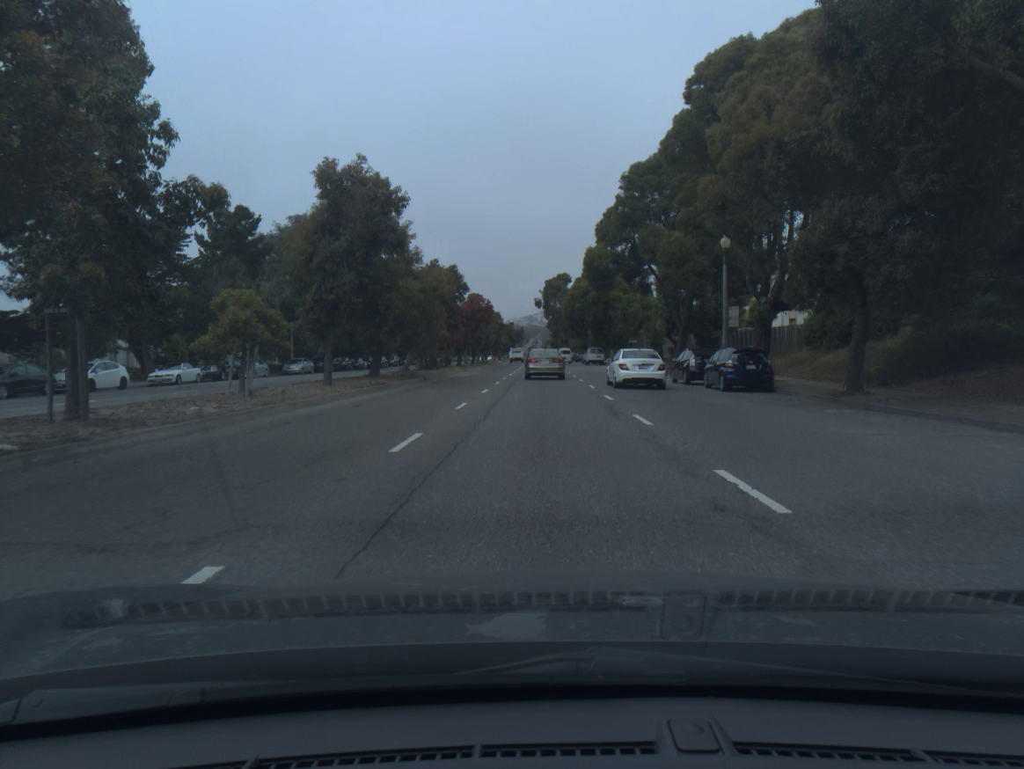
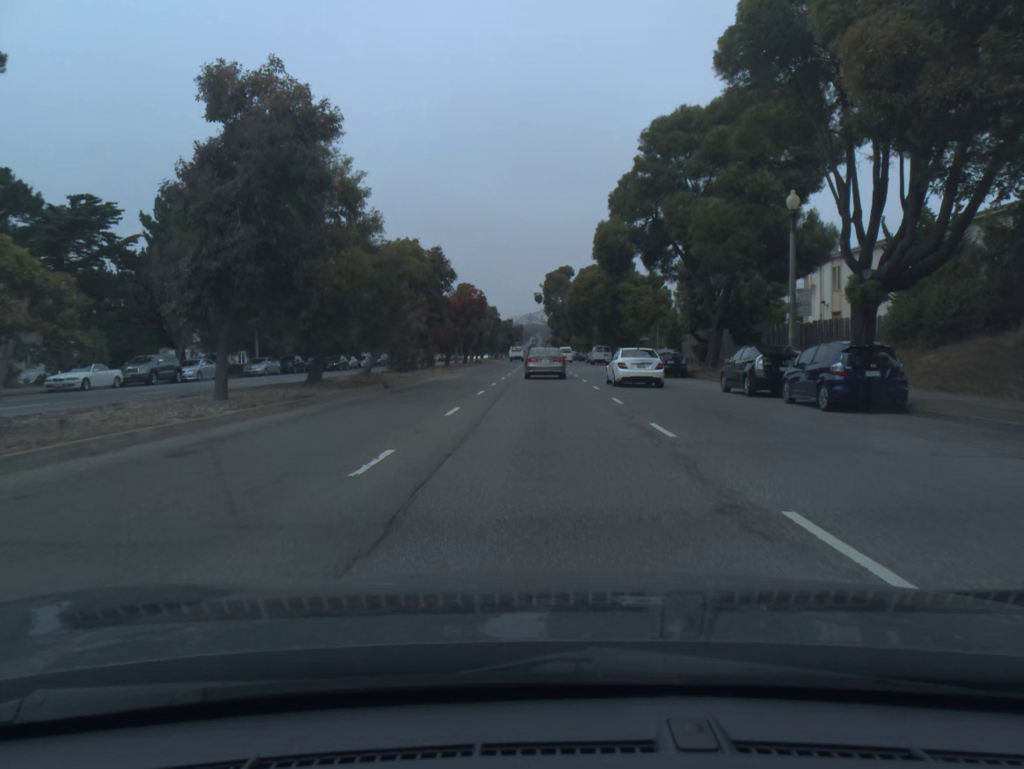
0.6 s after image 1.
(0.0, +9.5) m; 0°
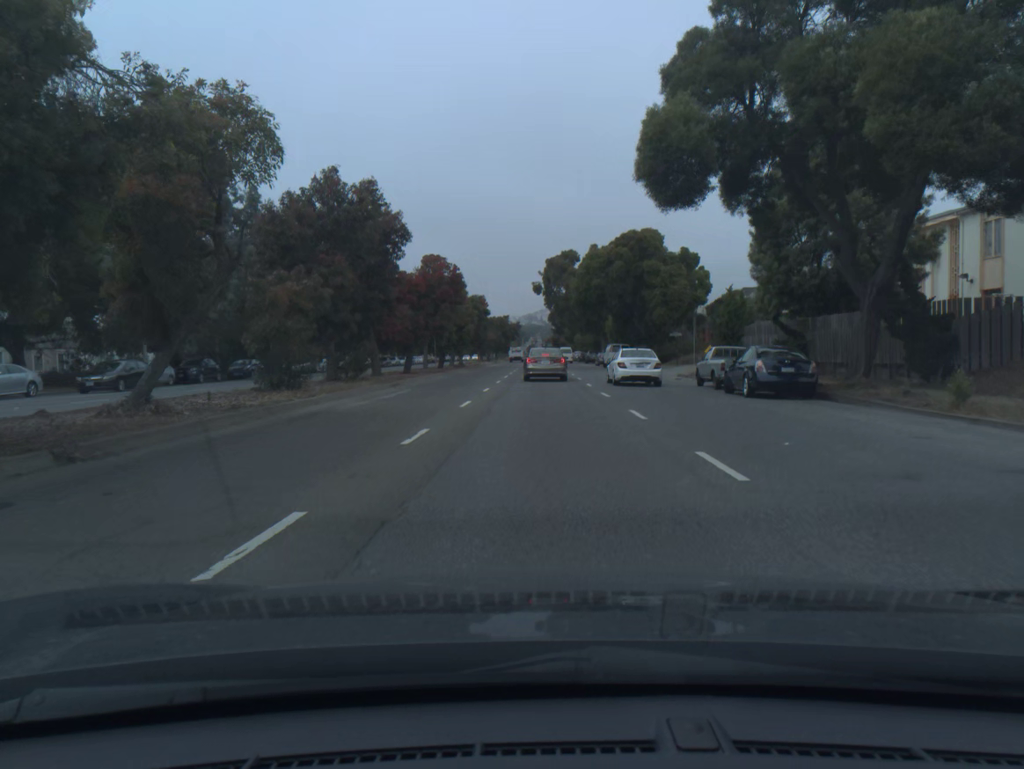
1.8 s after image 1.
(0.0, +18.6) m; 0°
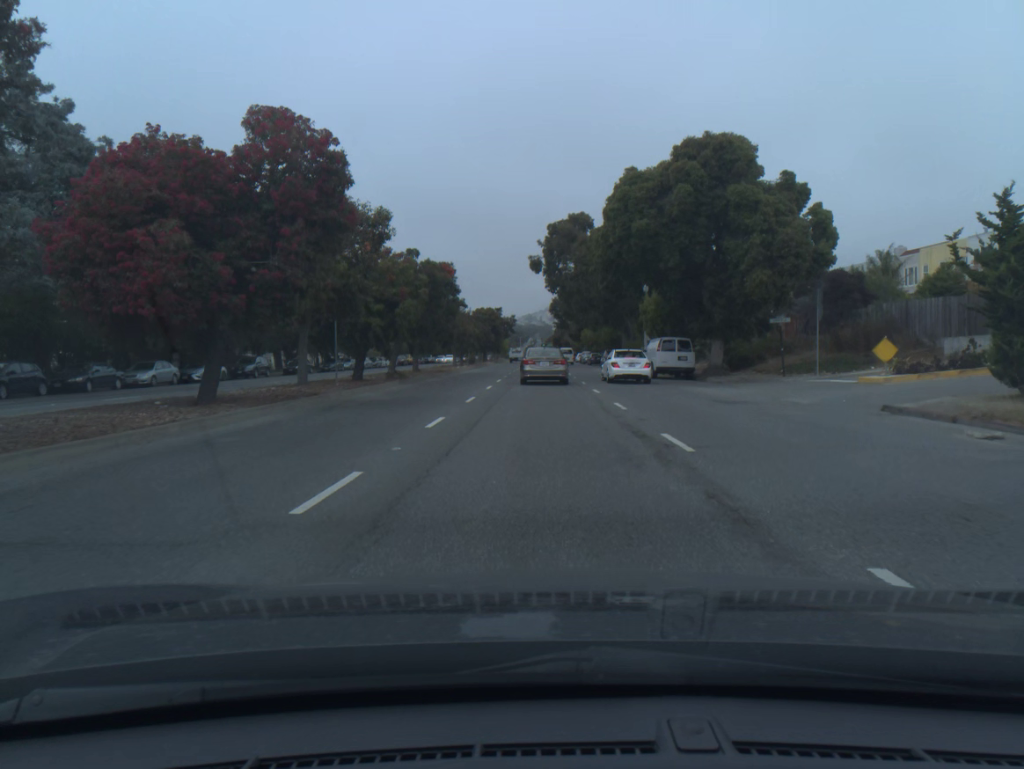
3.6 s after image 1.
(0.0, +26.9) m; 0°
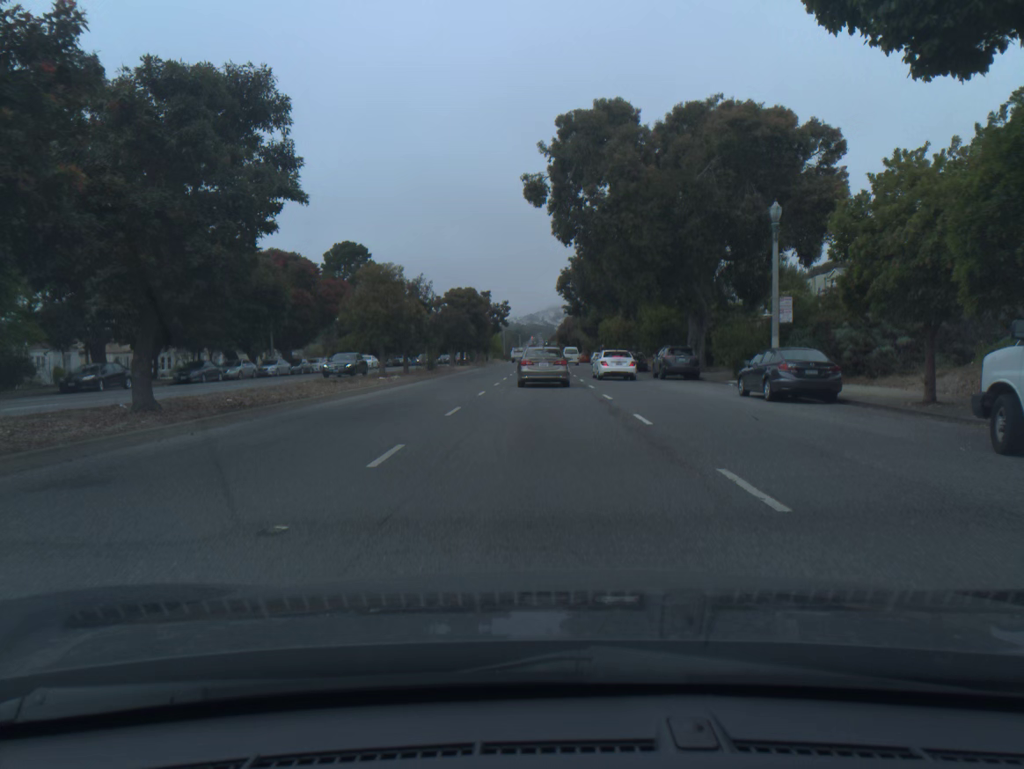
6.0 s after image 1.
(-0.1, +33.4) m; 0°
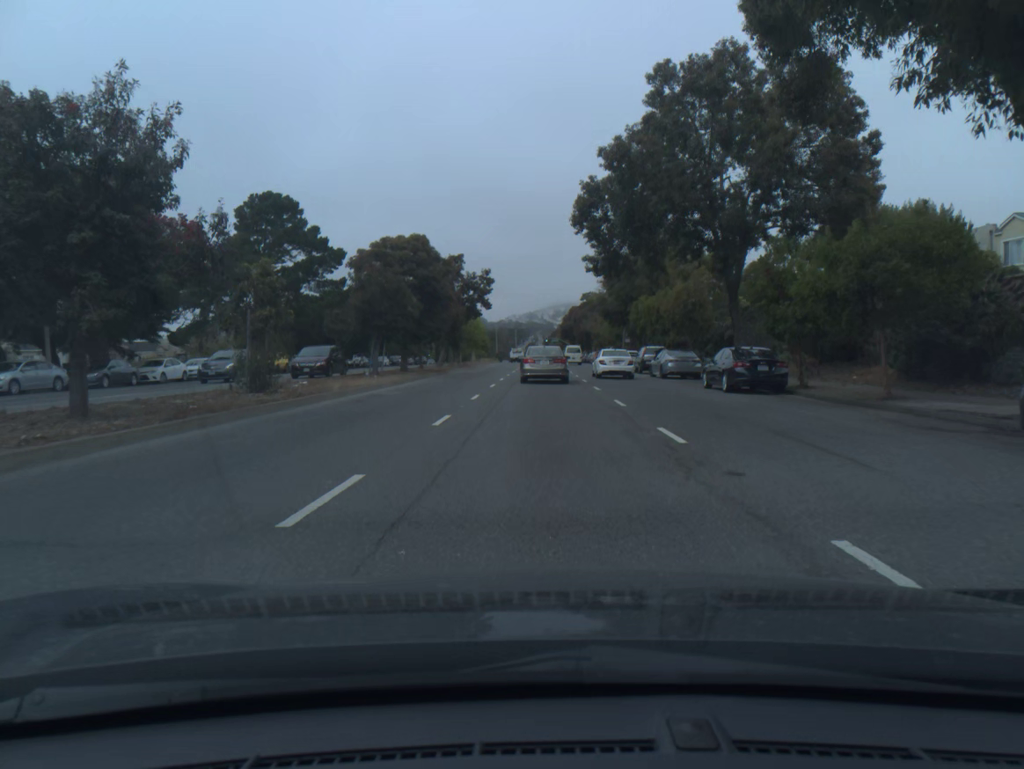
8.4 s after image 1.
(0.0, +32.0) m; 0°
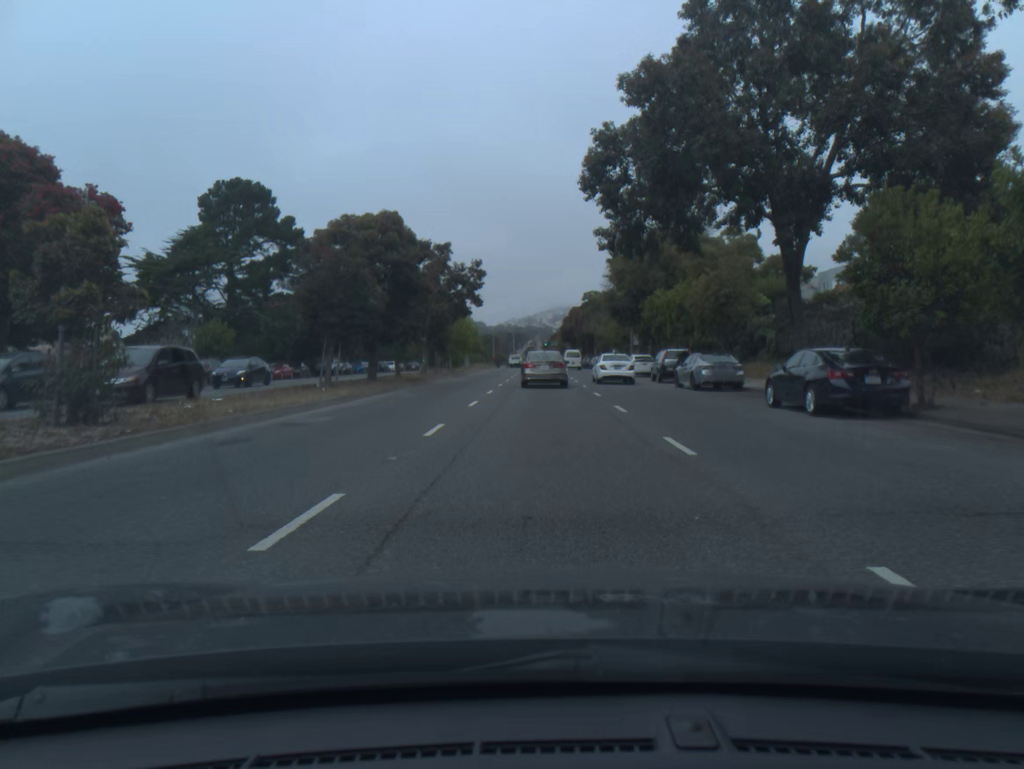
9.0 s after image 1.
(0.0, +8.0) m; 0°
